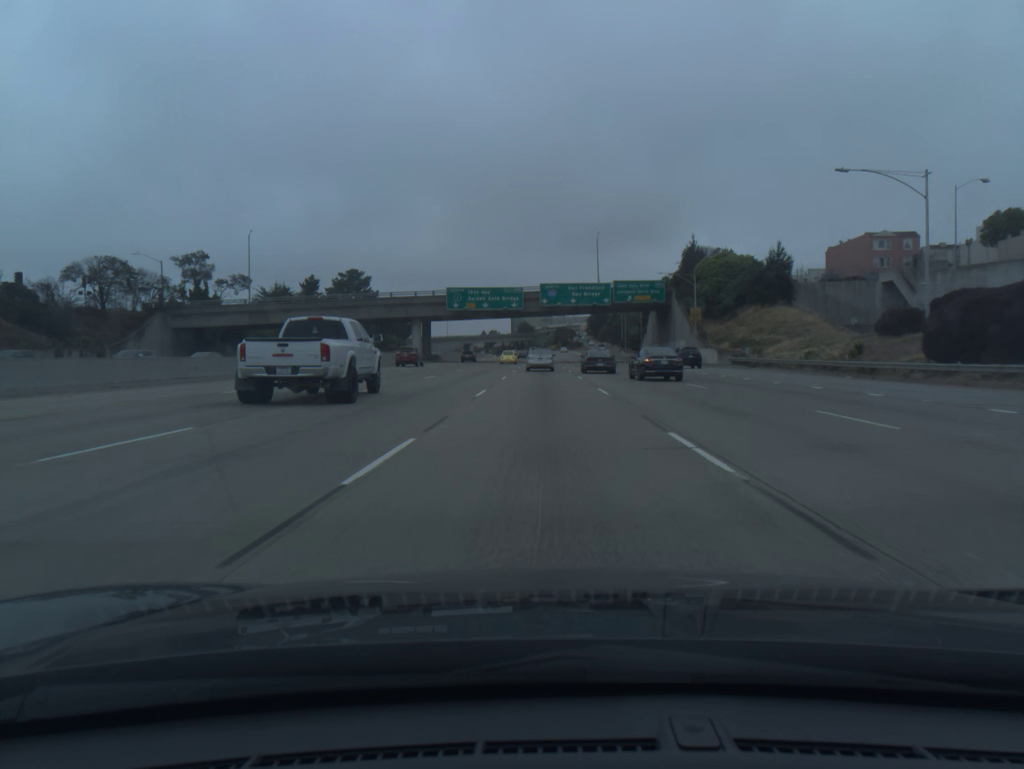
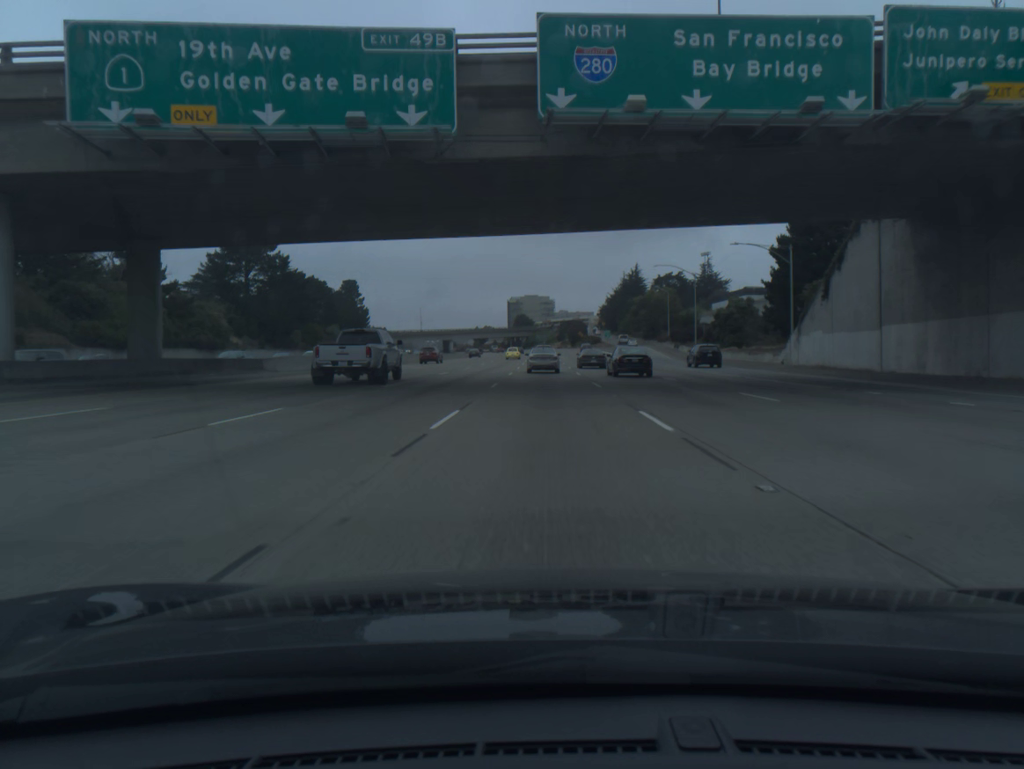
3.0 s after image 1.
(-0.1, +80.9) m; 0°
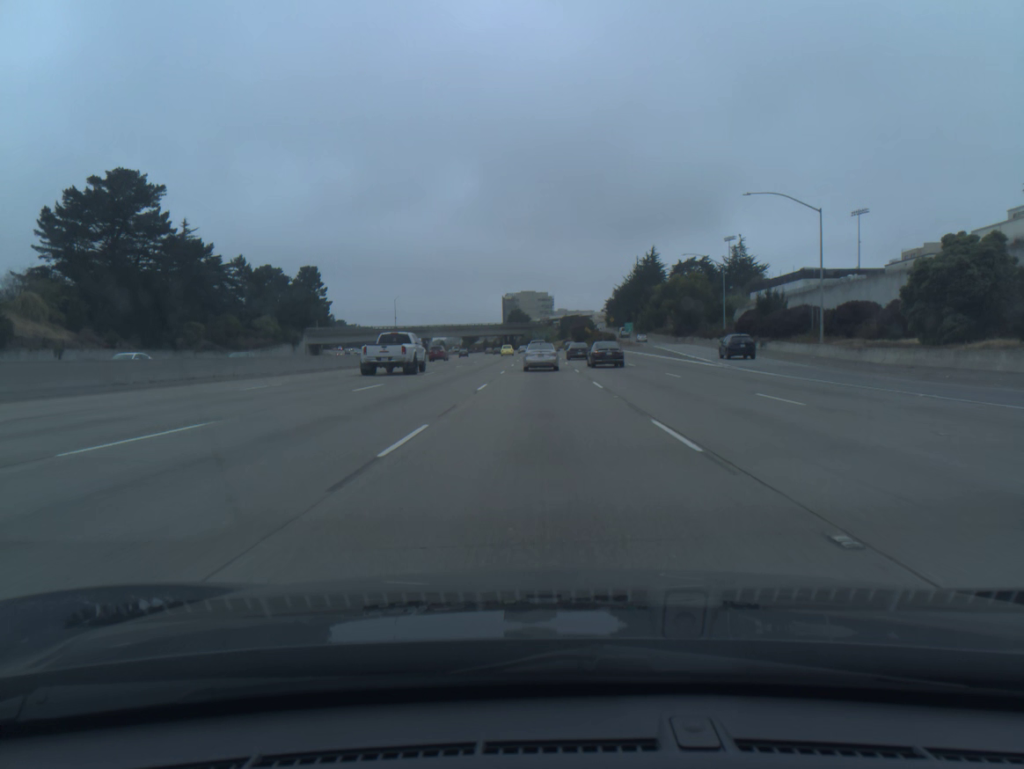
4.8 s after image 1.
(+0.1, +46.2) m; 0°
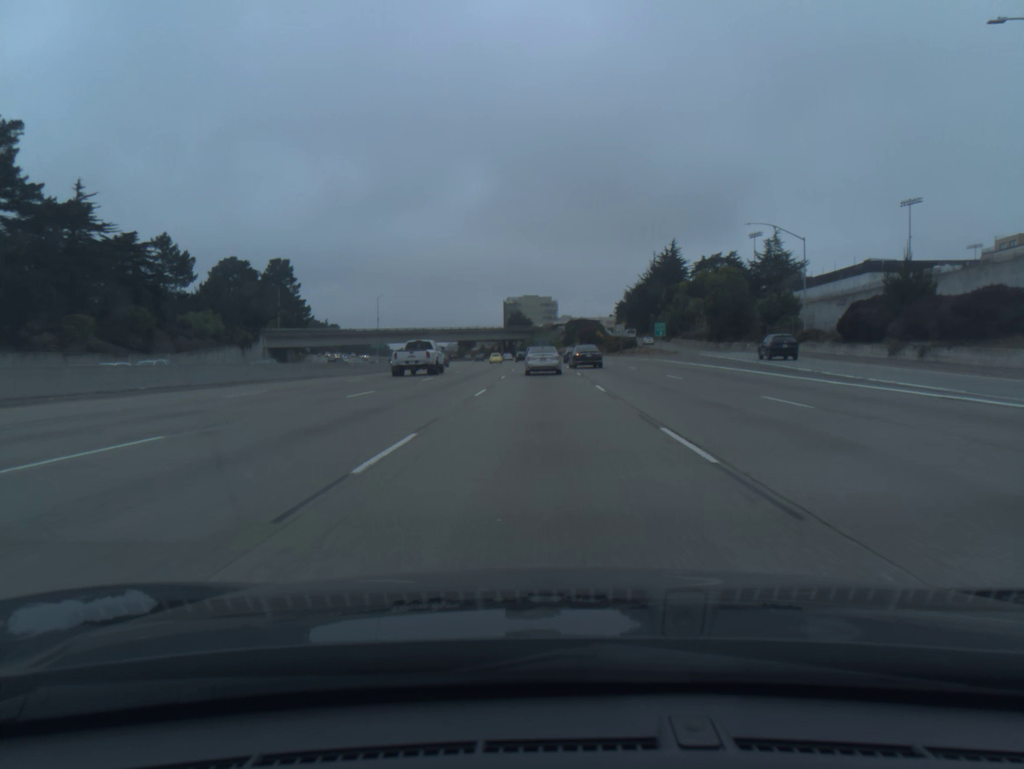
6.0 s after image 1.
(-0.1, +29.8) m; 0°
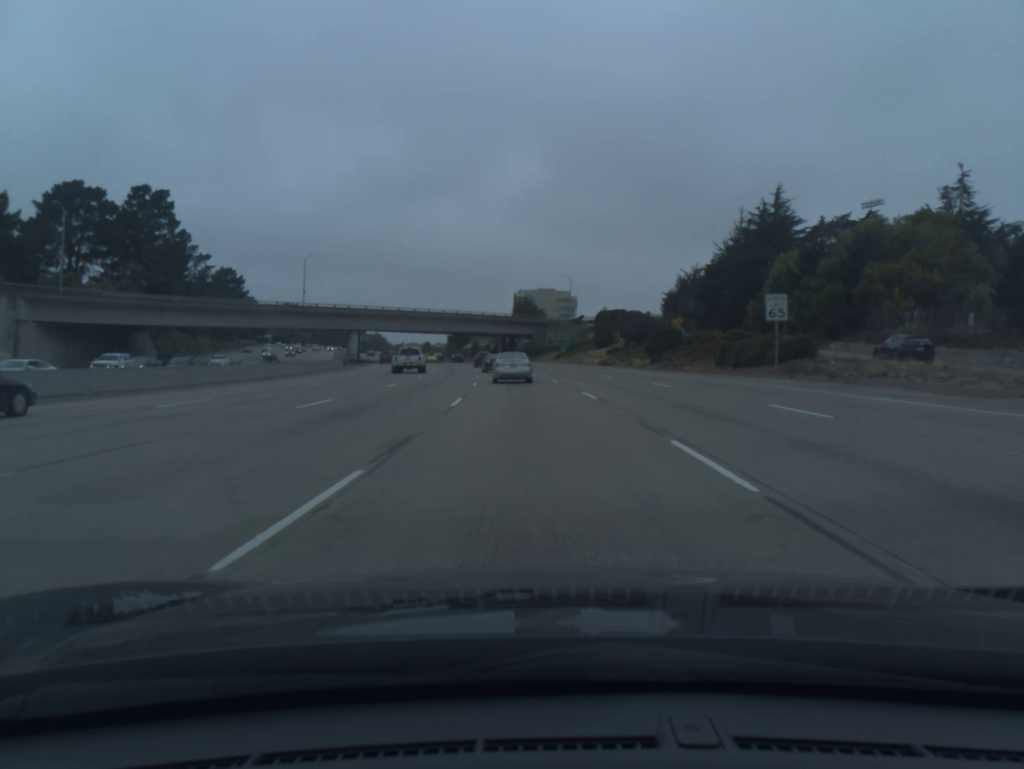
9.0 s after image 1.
(-0.4, +74.8) m; -1°
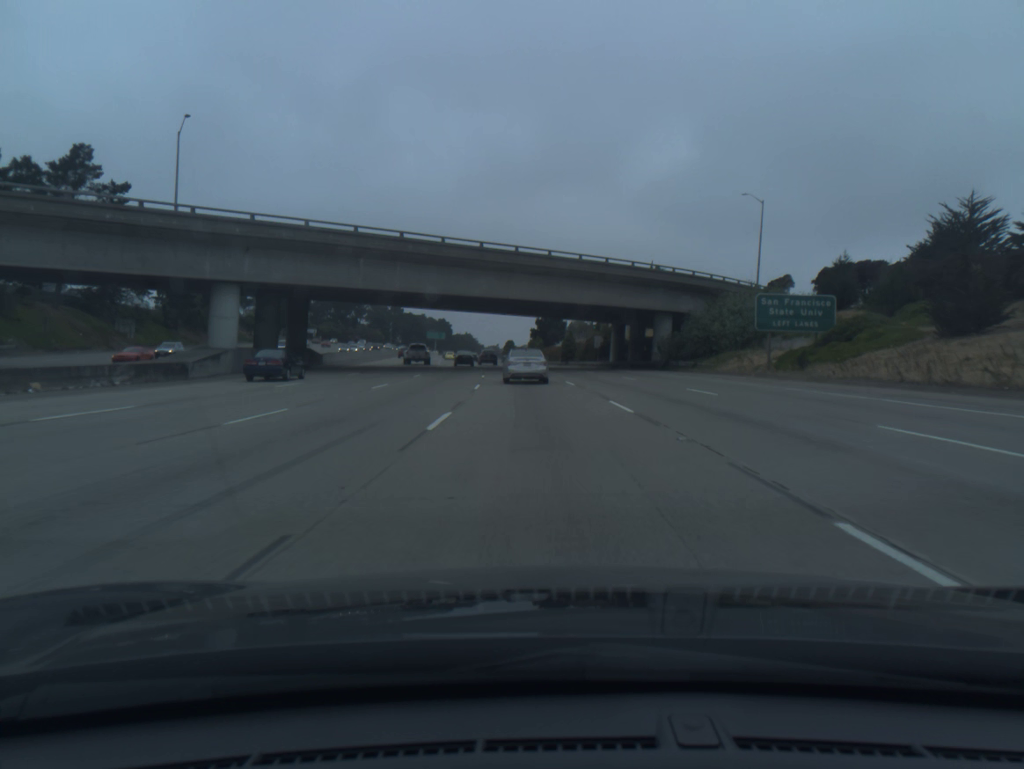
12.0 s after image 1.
(-5.2, +77.2) m; -7°
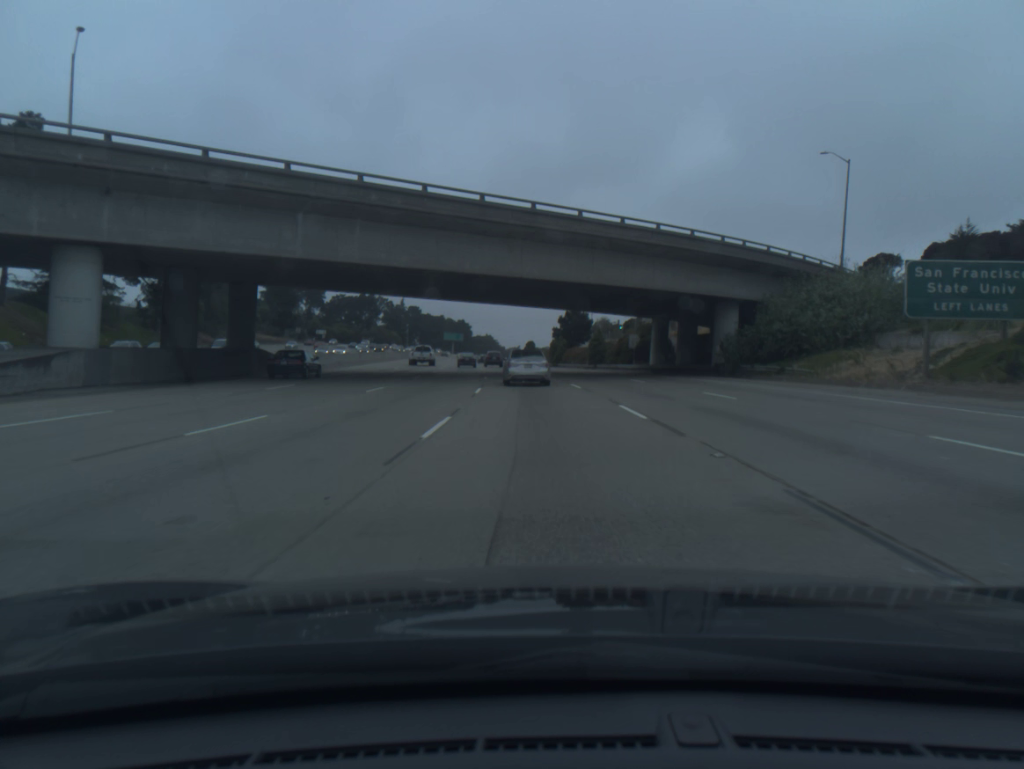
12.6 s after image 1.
(-0.2, +16.0) m; -2°
